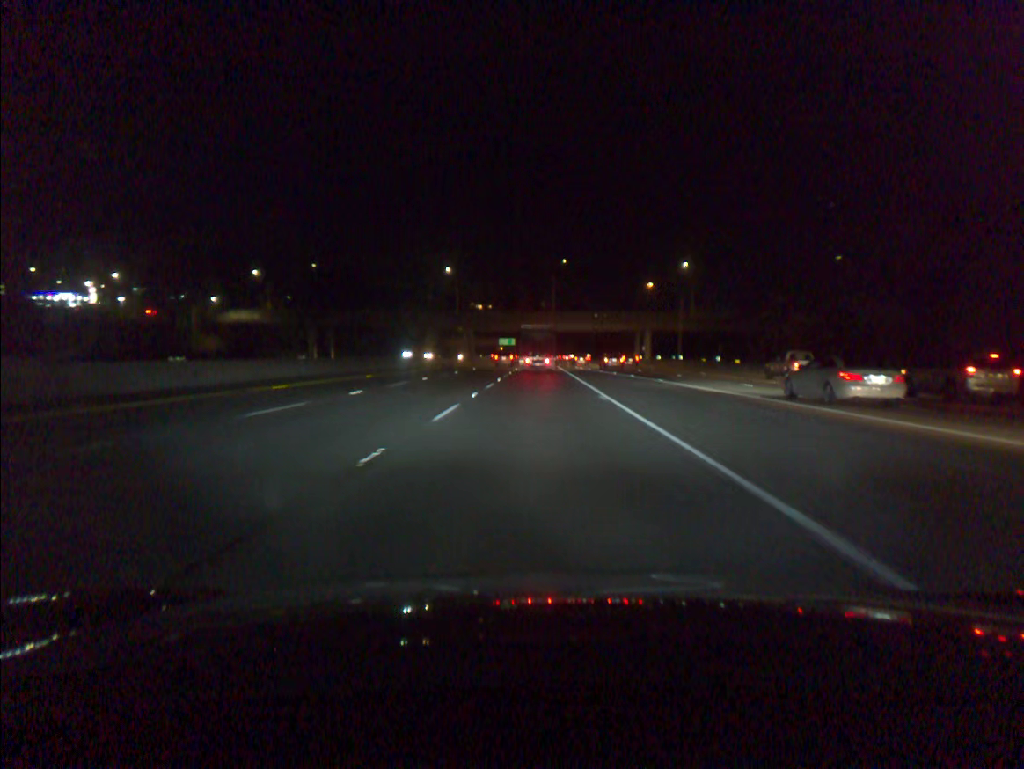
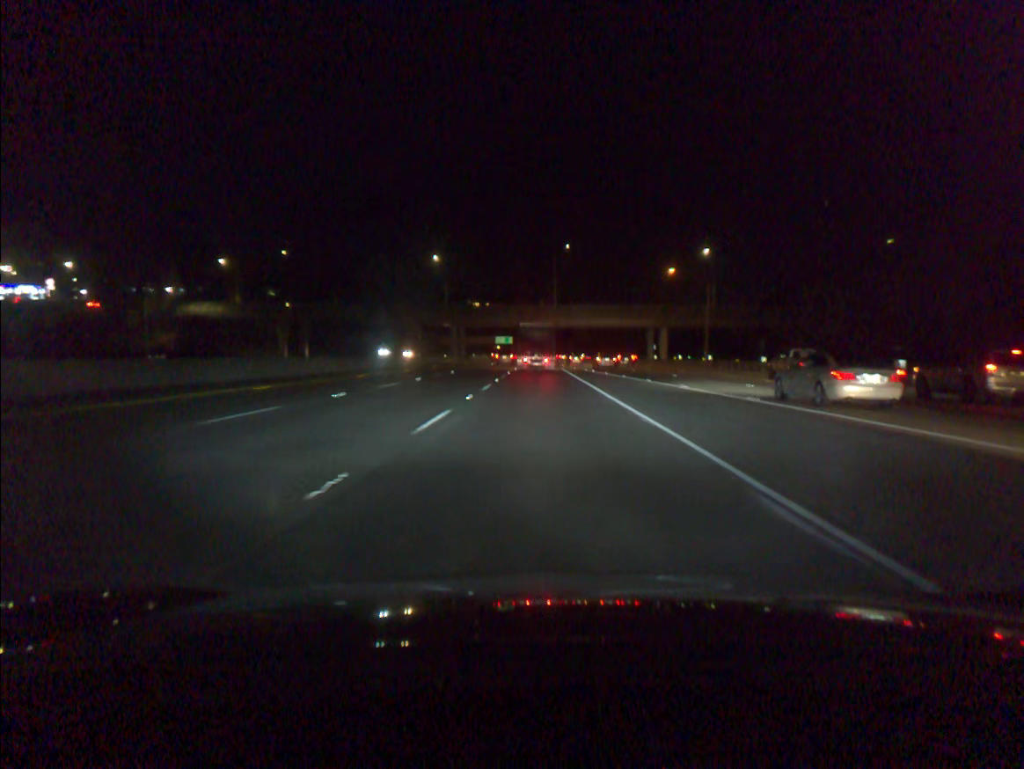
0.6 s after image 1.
(0.0, +16.3) m; 0°
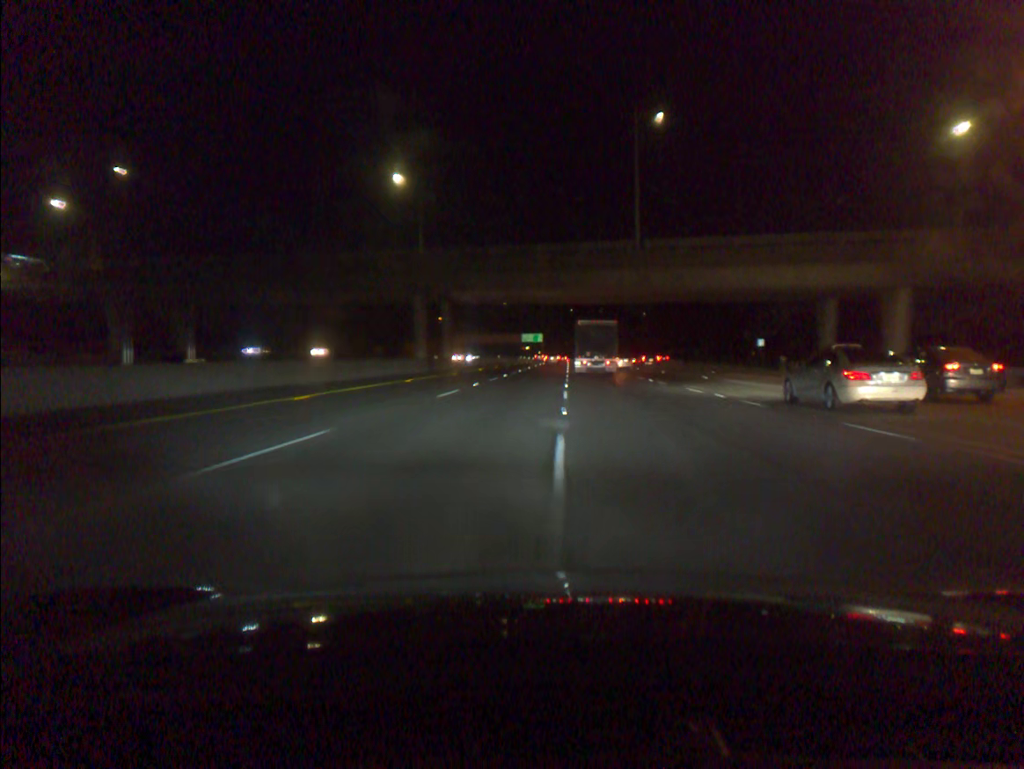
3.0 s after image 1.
(-1.4, +62.1) m; -2°
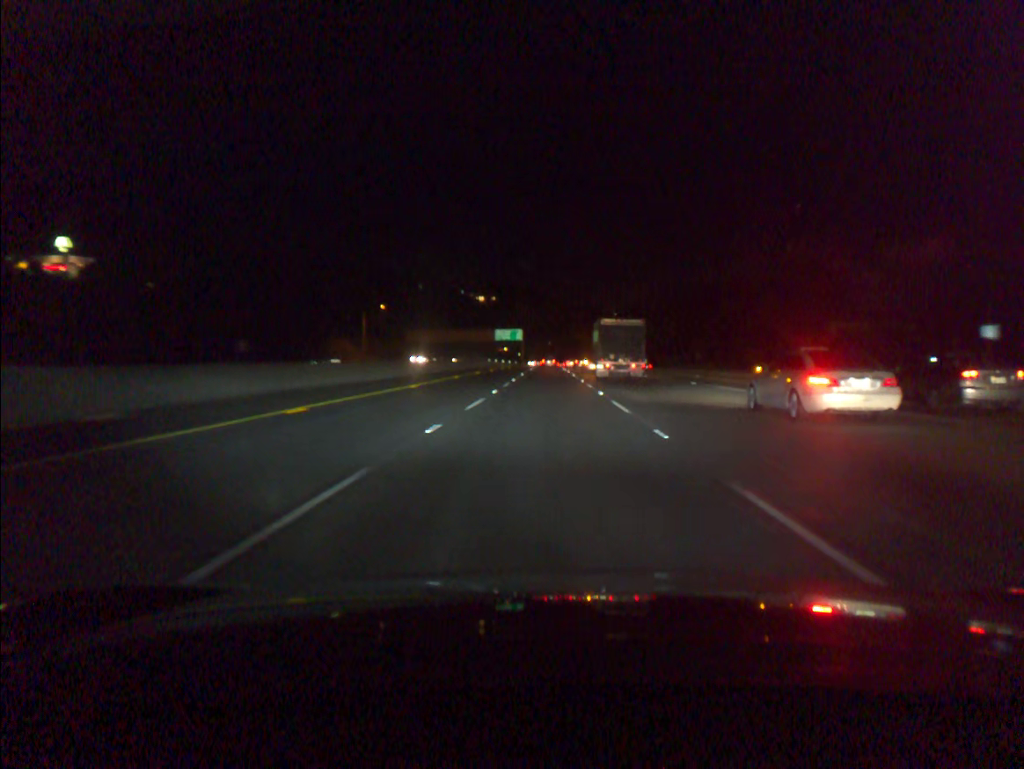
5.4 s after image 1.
(+0.9, +61.4) m; +1°
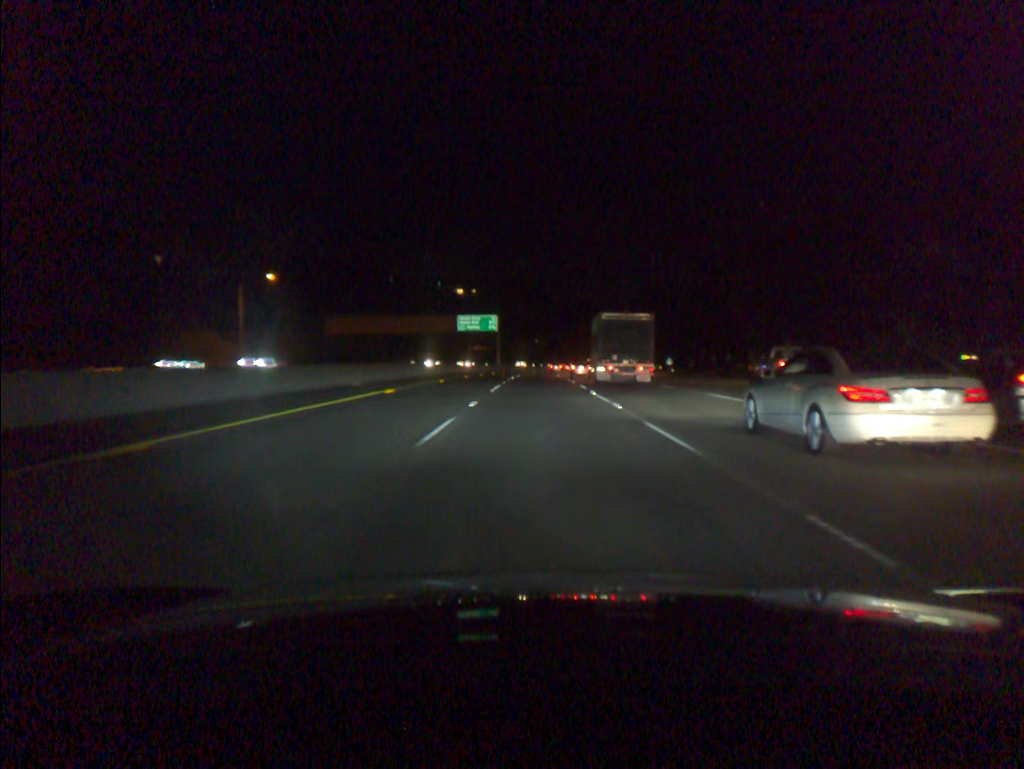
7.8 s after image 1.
(+0.8, +64.2) m; +1°
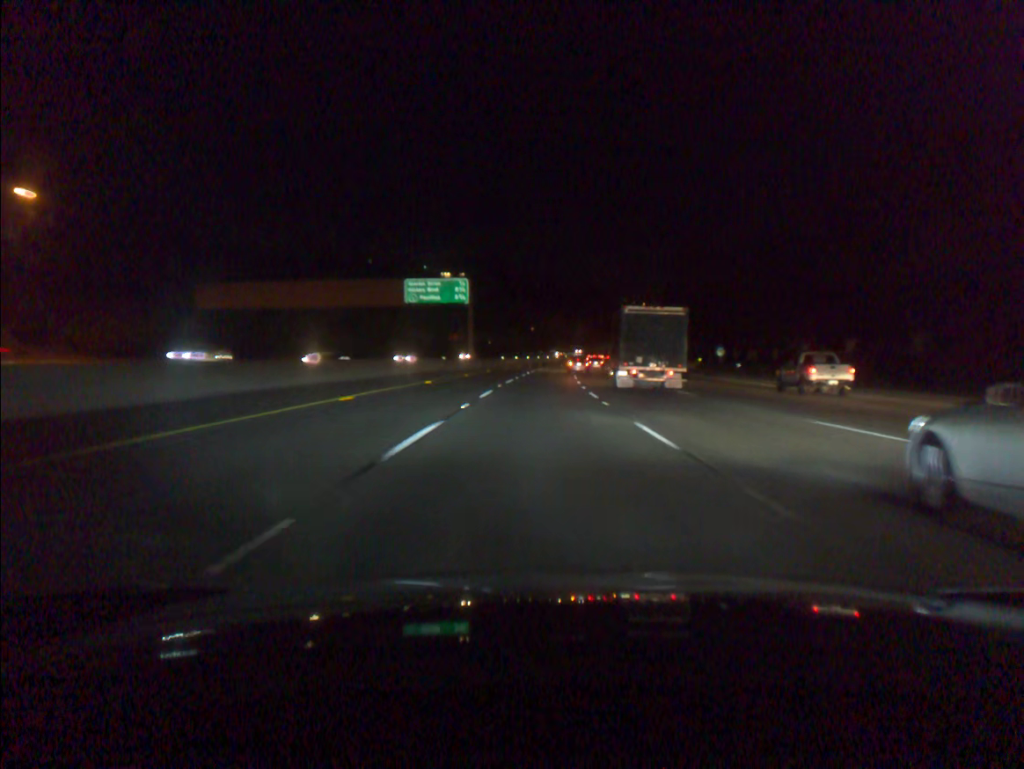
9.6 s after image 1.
(+0.2, +50.0) m; 0°
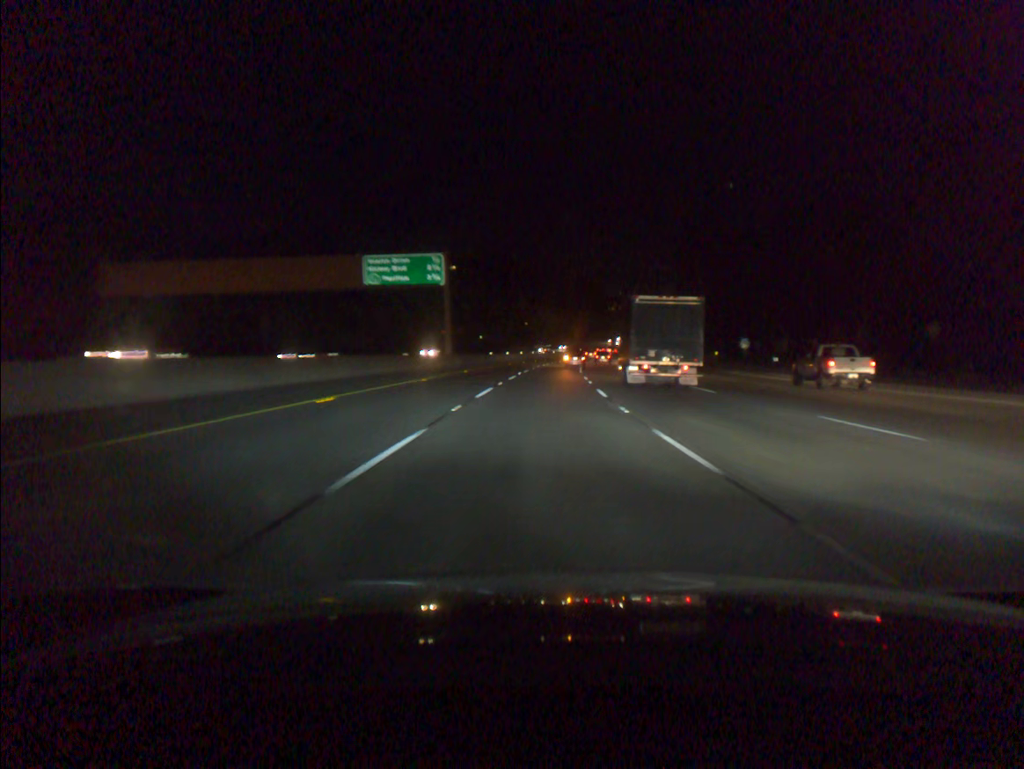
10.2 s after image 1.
(0.0, +17.0) m; 0°
